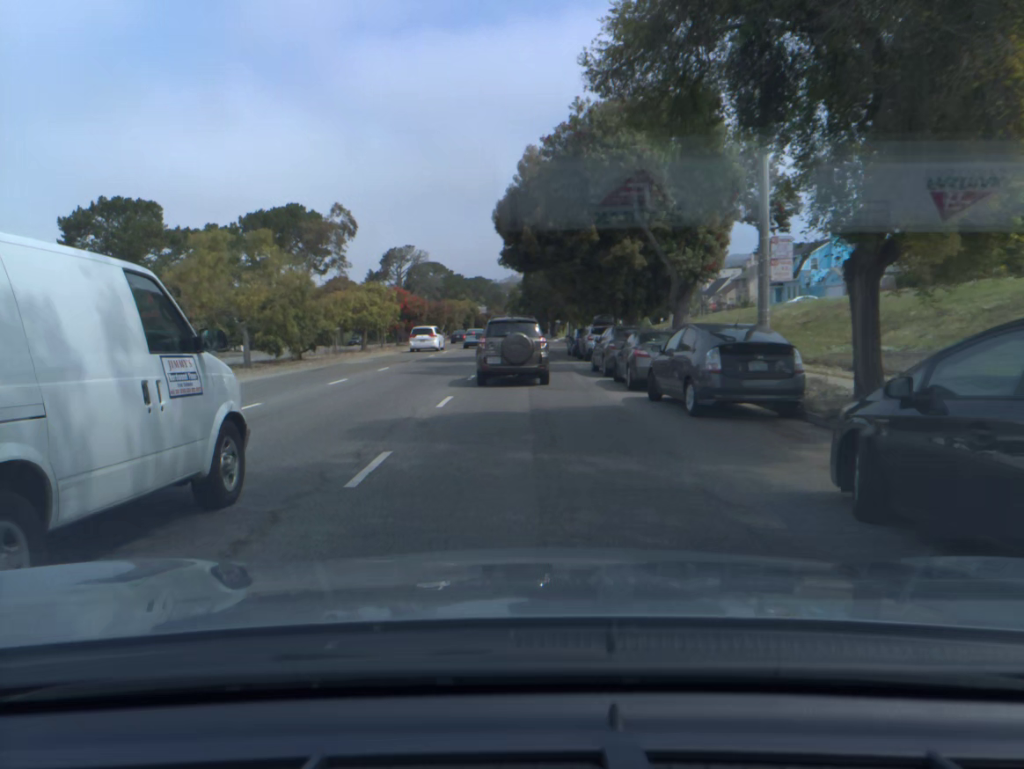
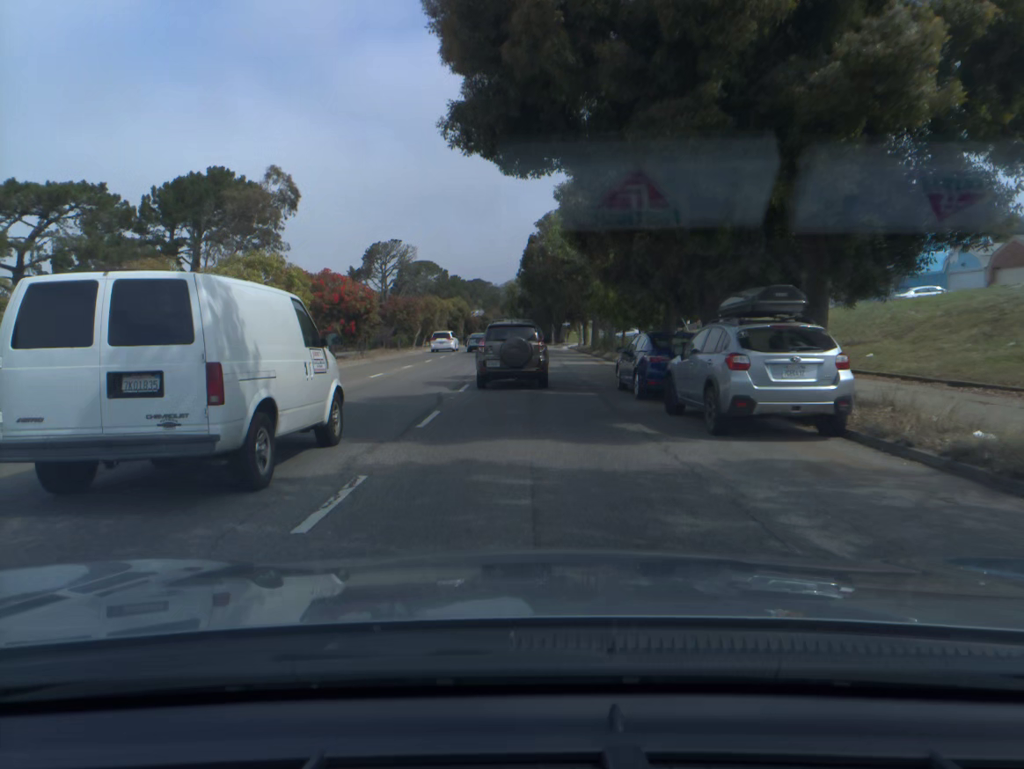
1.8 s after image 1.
(0.0, +23.5) m; 0°
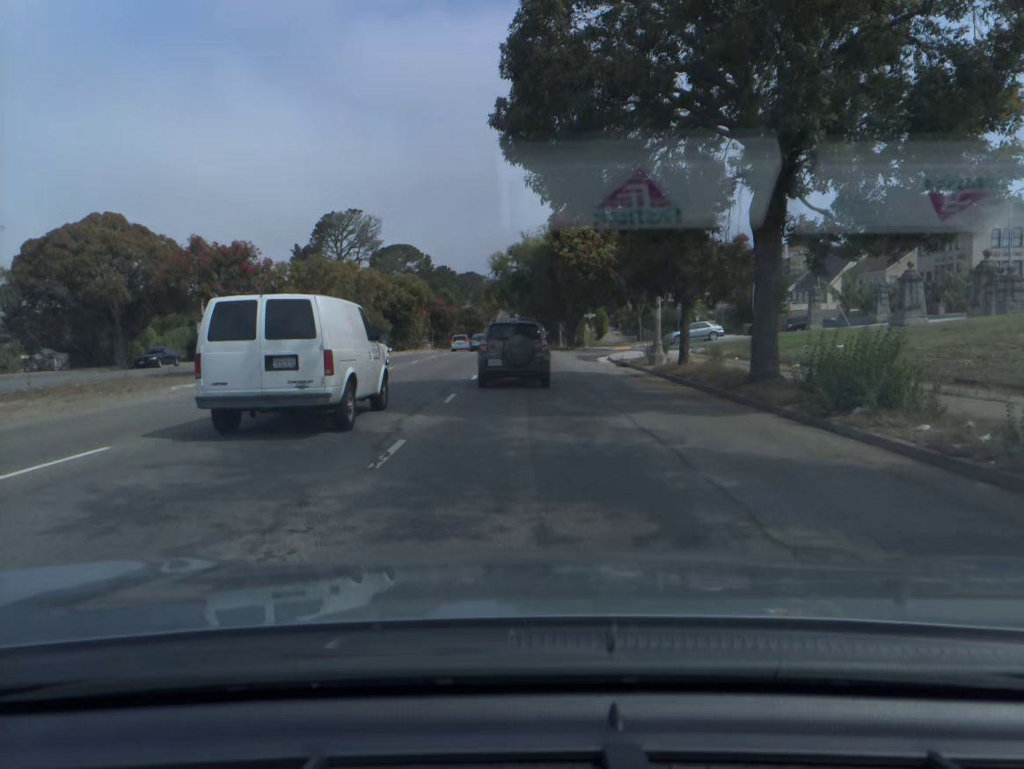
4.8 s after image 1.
(-0.1, +41.0) m; 0°
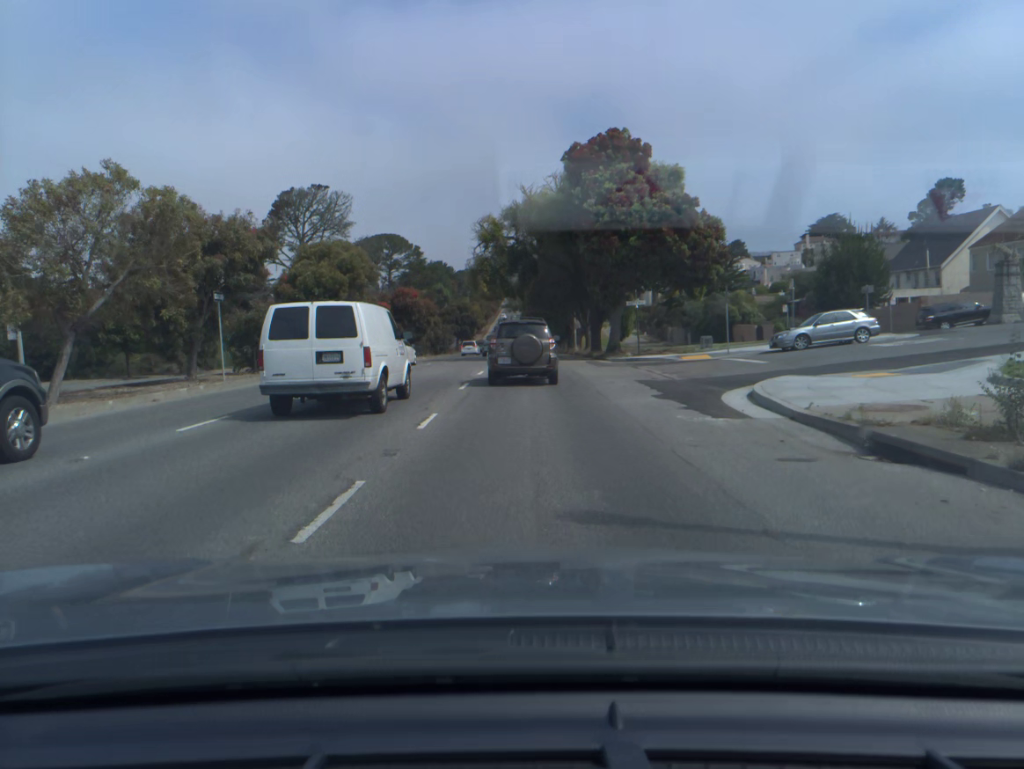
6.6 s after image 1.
(0.0, +25.0) m; 0°
